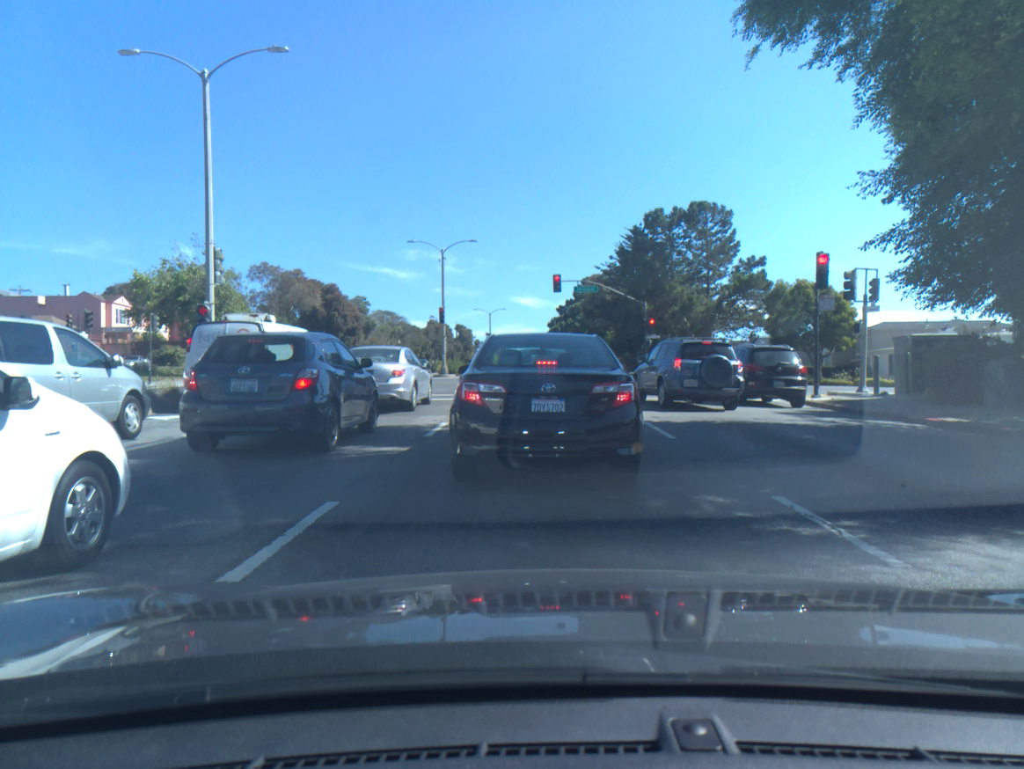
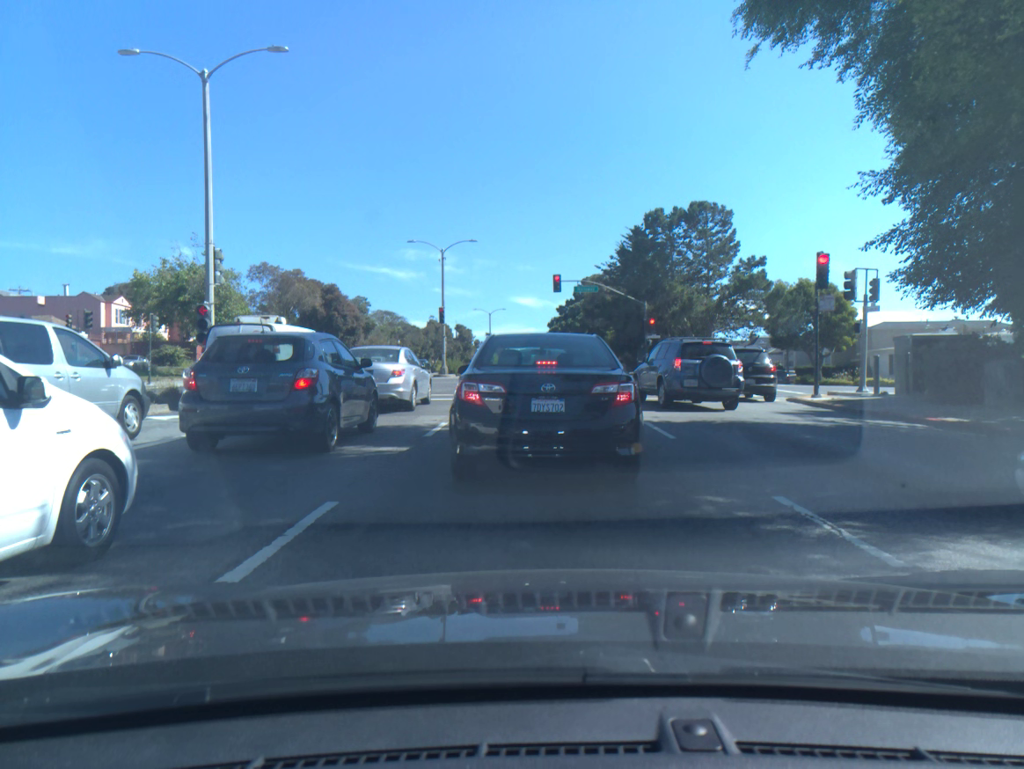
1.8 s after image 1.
(0.0, 0.0) m; 0°
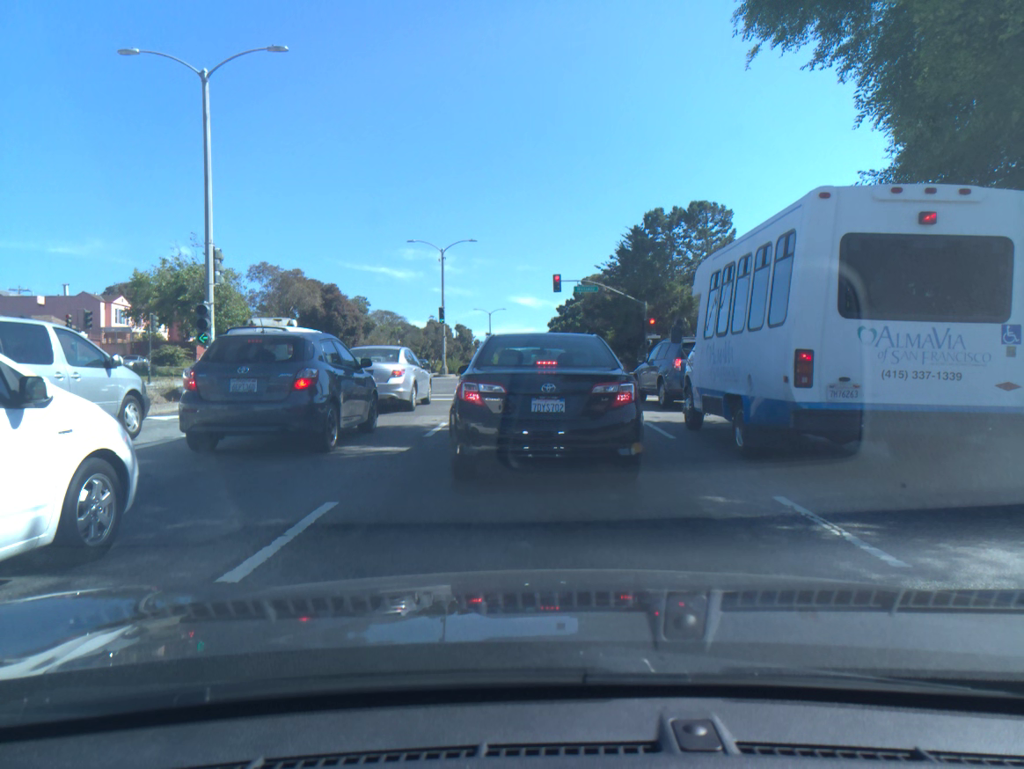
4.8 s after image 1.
(0.0, 0.0) m; 0°
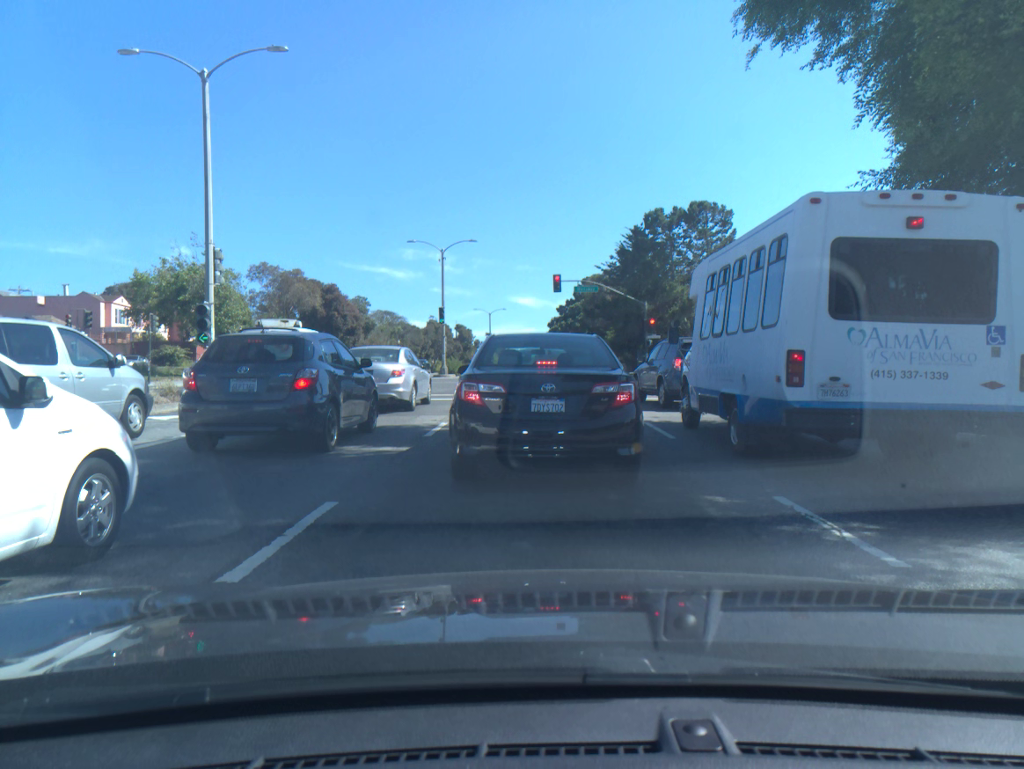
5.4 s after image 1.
(0.0, 0.0) m; 0°
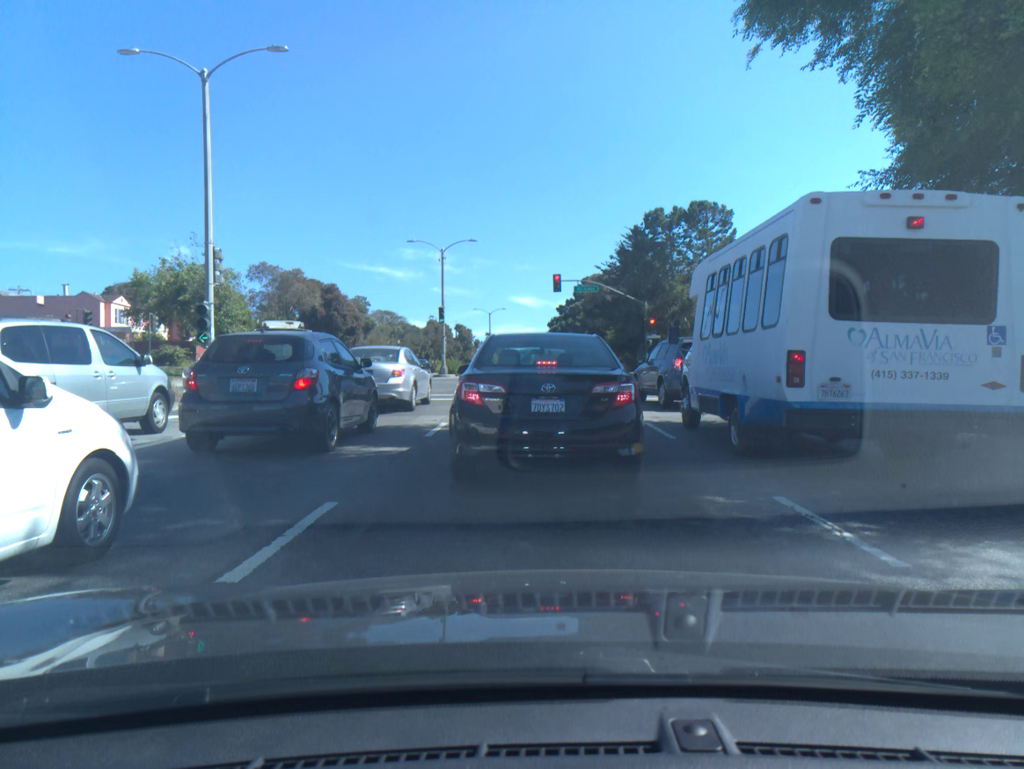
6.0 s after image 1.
(0.0, 0.0) m; 0°
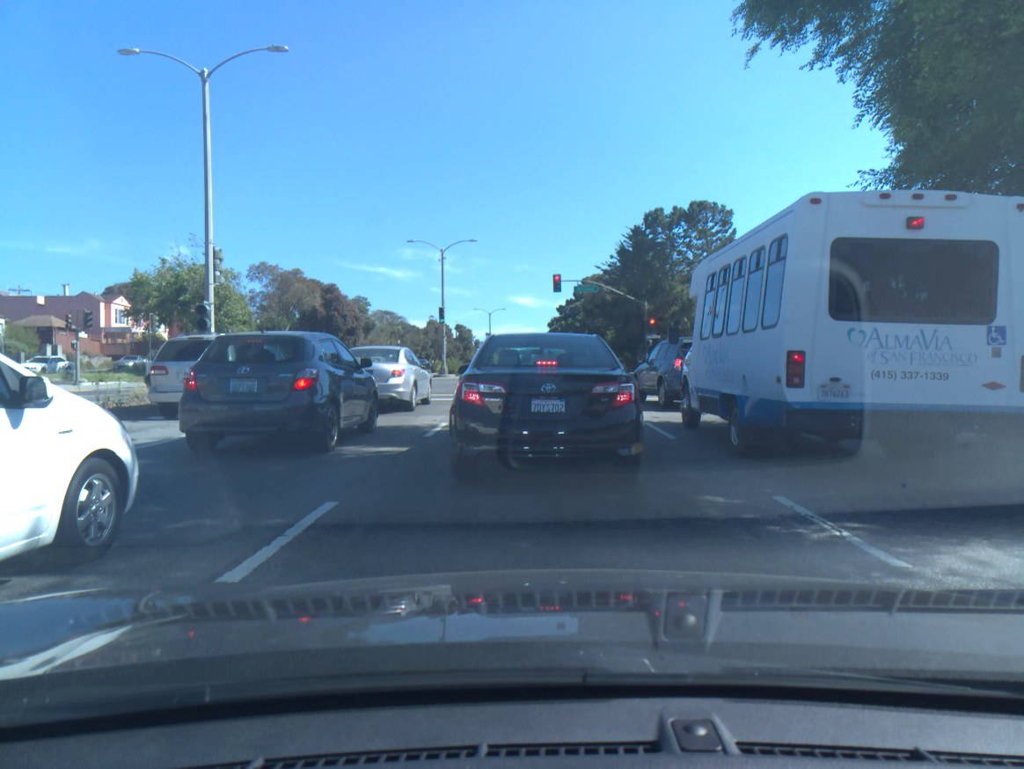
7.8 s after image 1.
(0.0, 0.0) m; 0°
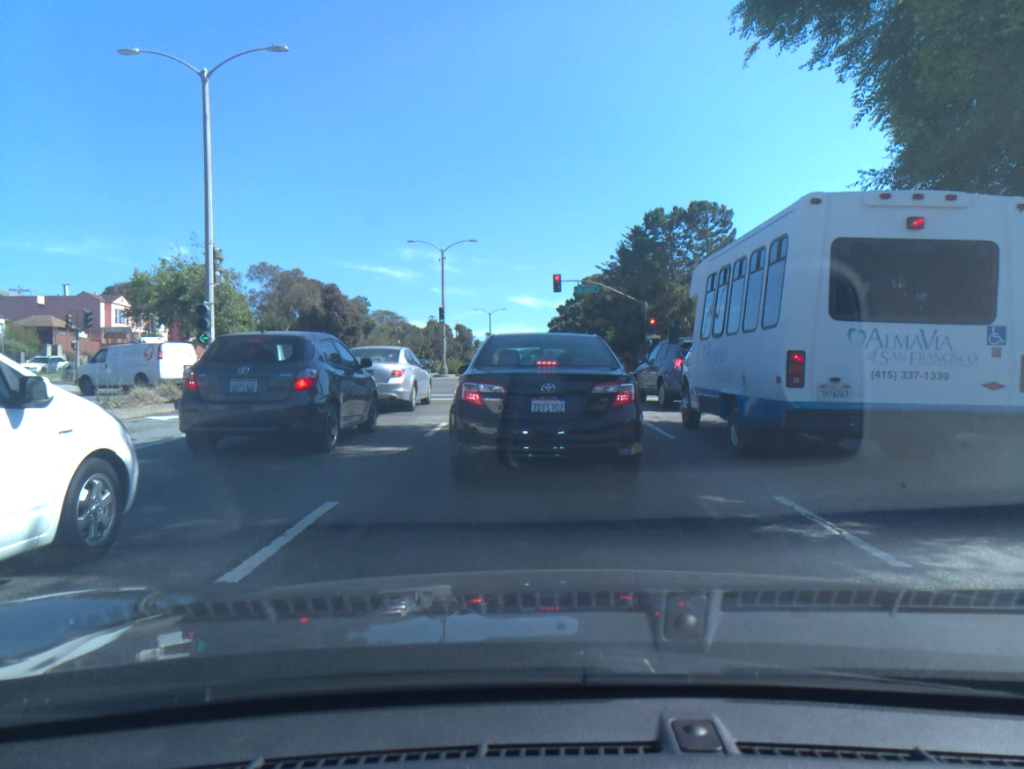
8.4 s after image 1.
(0.0, 0.0) m; 0°
